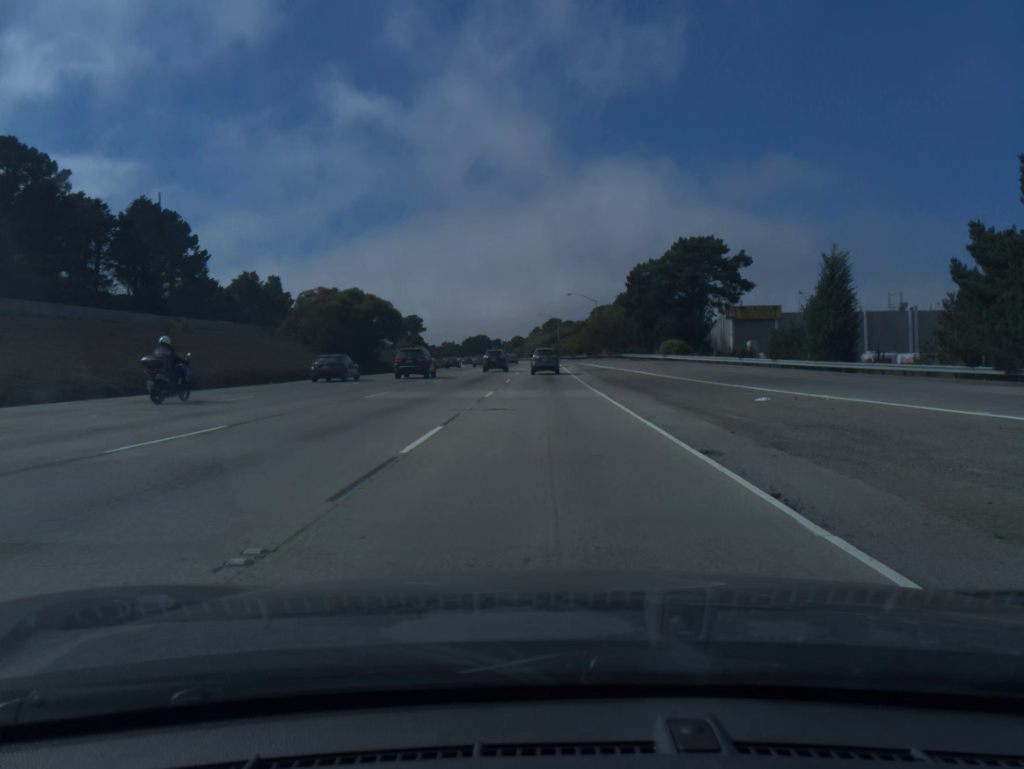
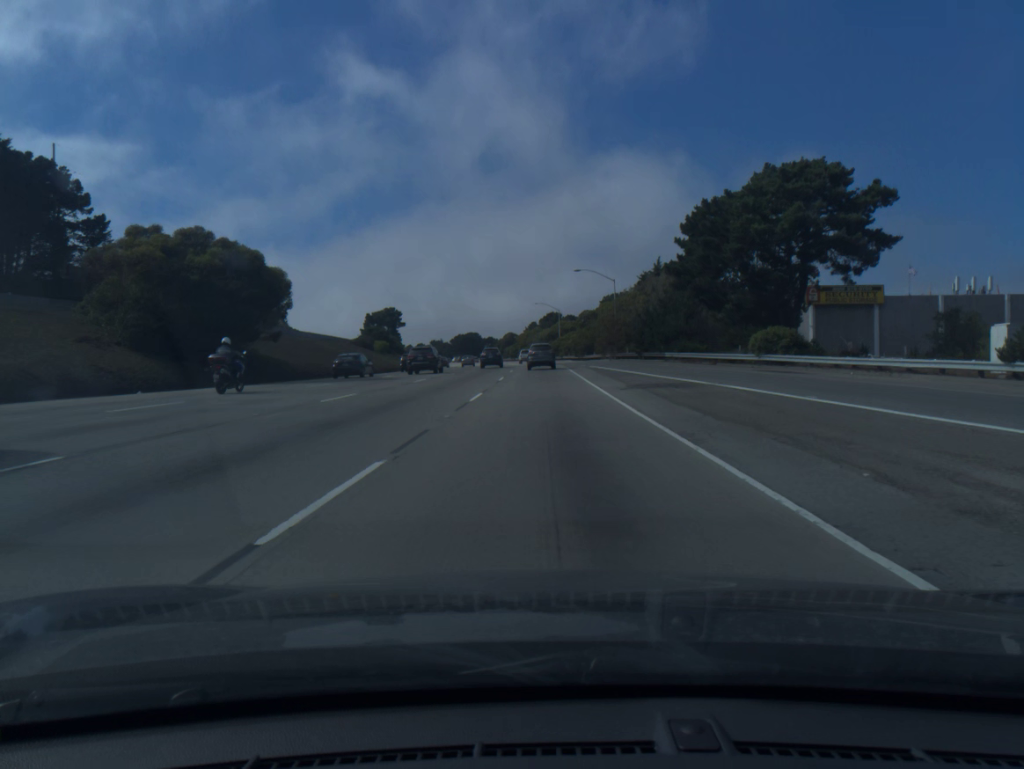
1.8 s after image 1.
(0.0, +33.8) m; 0°
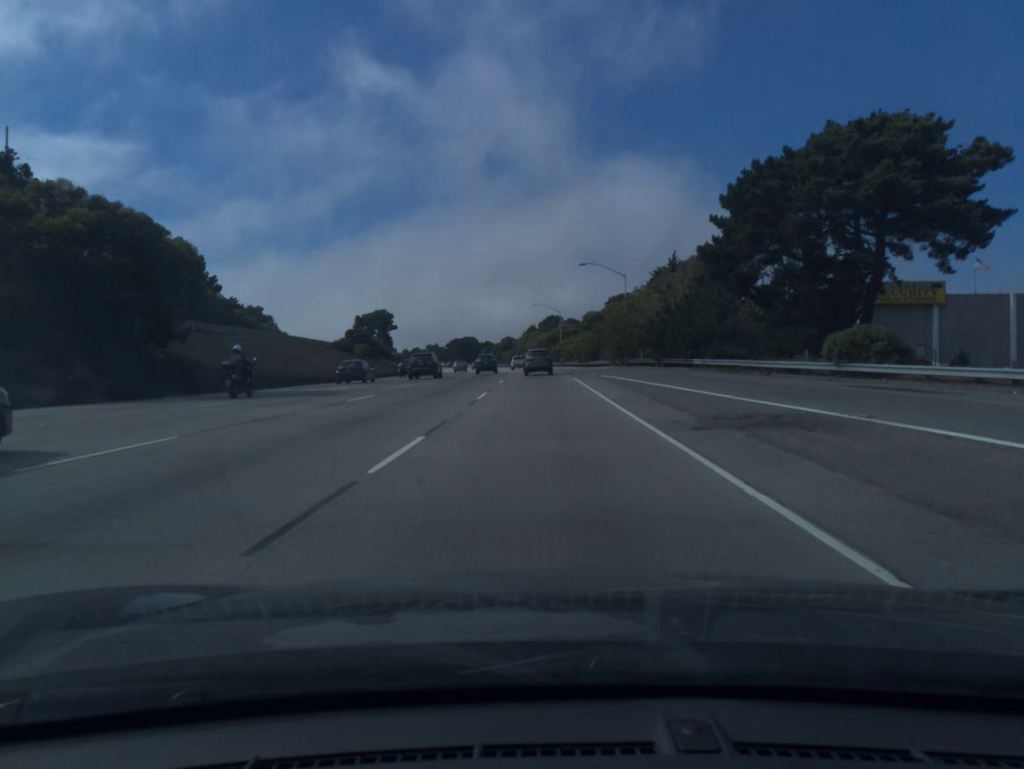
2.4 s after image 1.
(0.0, +11.4) m; 0°
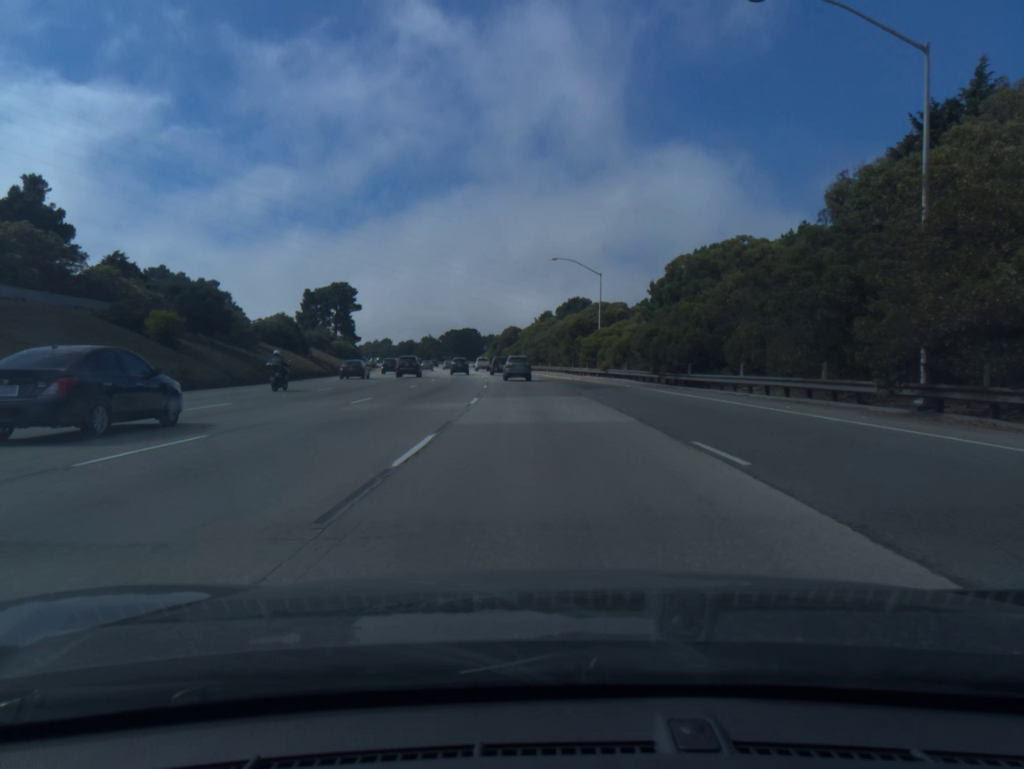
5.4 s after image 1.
(-0.6, +57.7) m; -1°
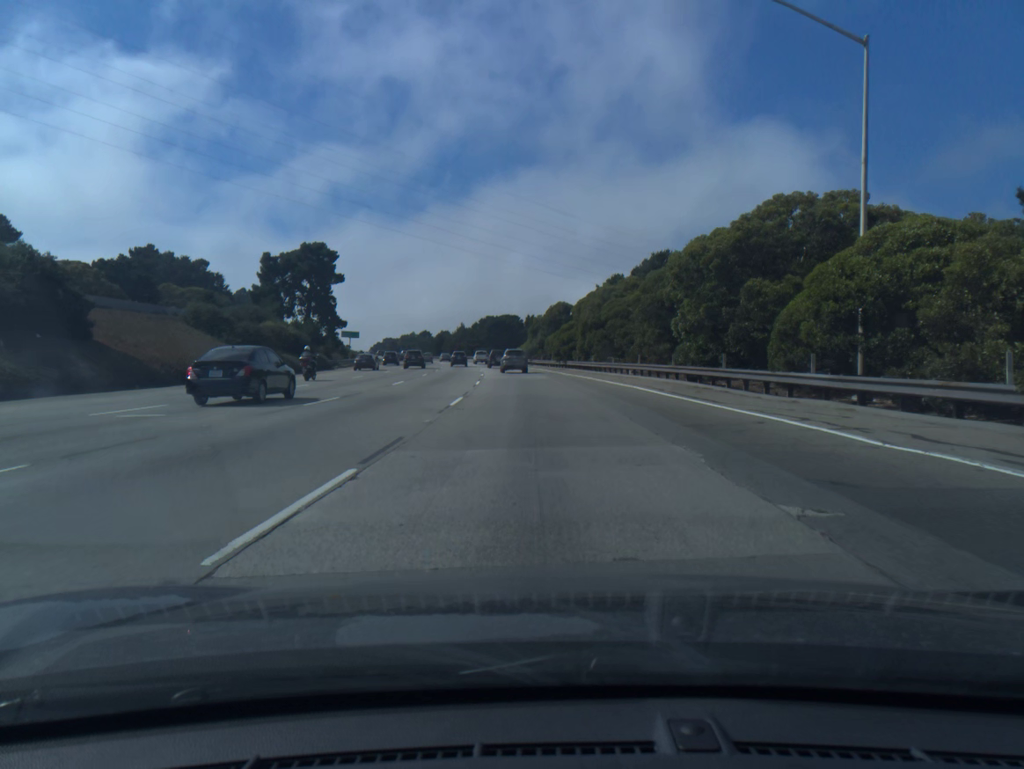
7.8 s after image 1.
(-1.2, +48.3) m; -4°
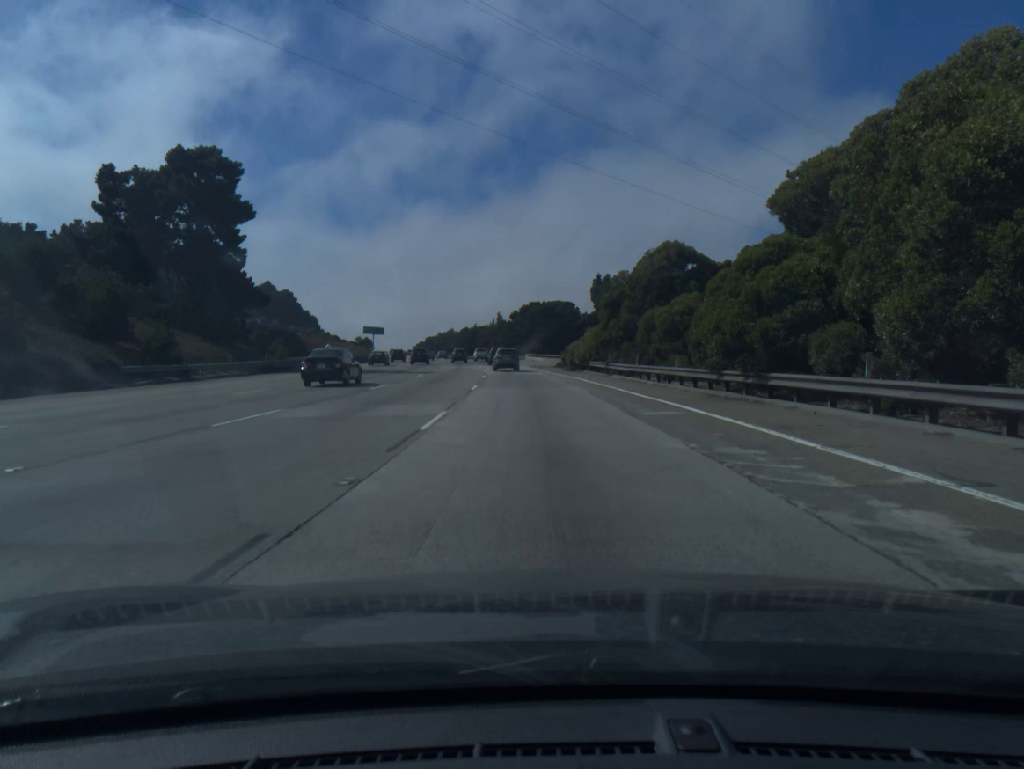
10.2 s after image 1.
(-1.9, +50.5) m; -4°
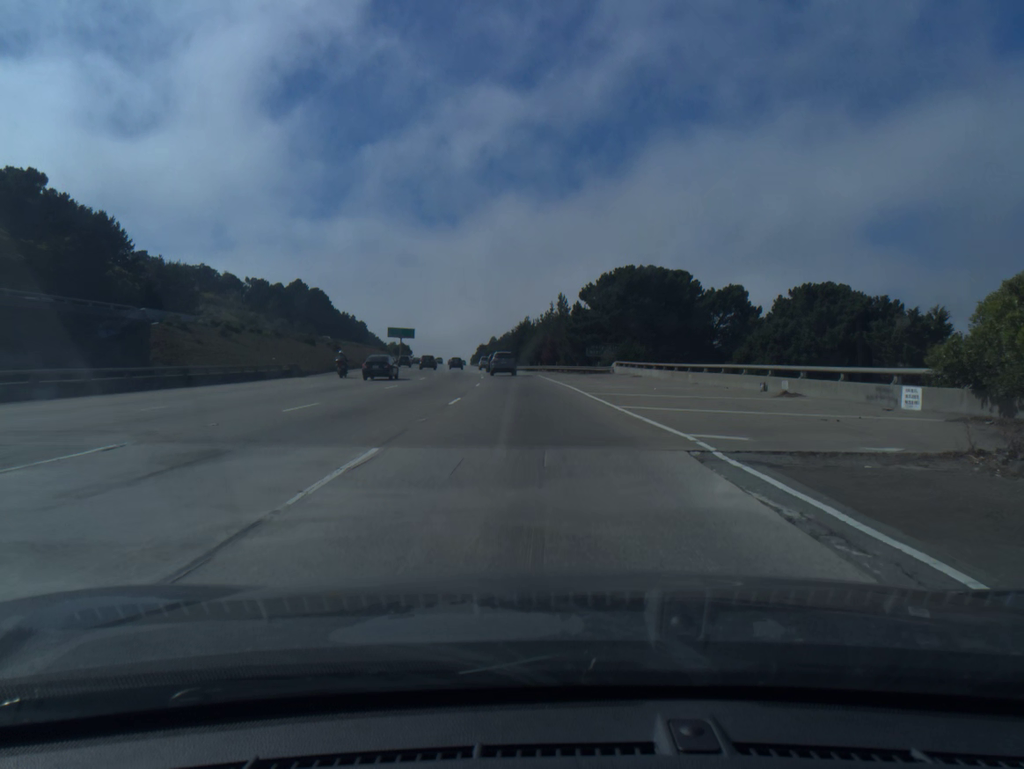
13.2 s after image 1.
(-2.6, +64.9) m; -5°
